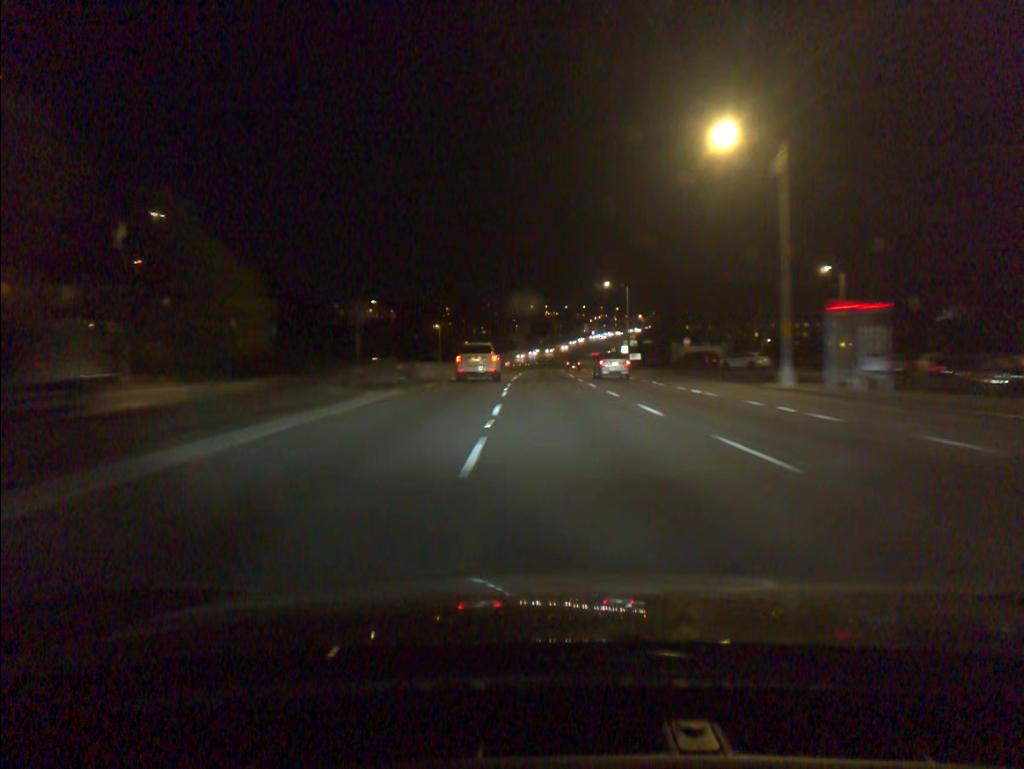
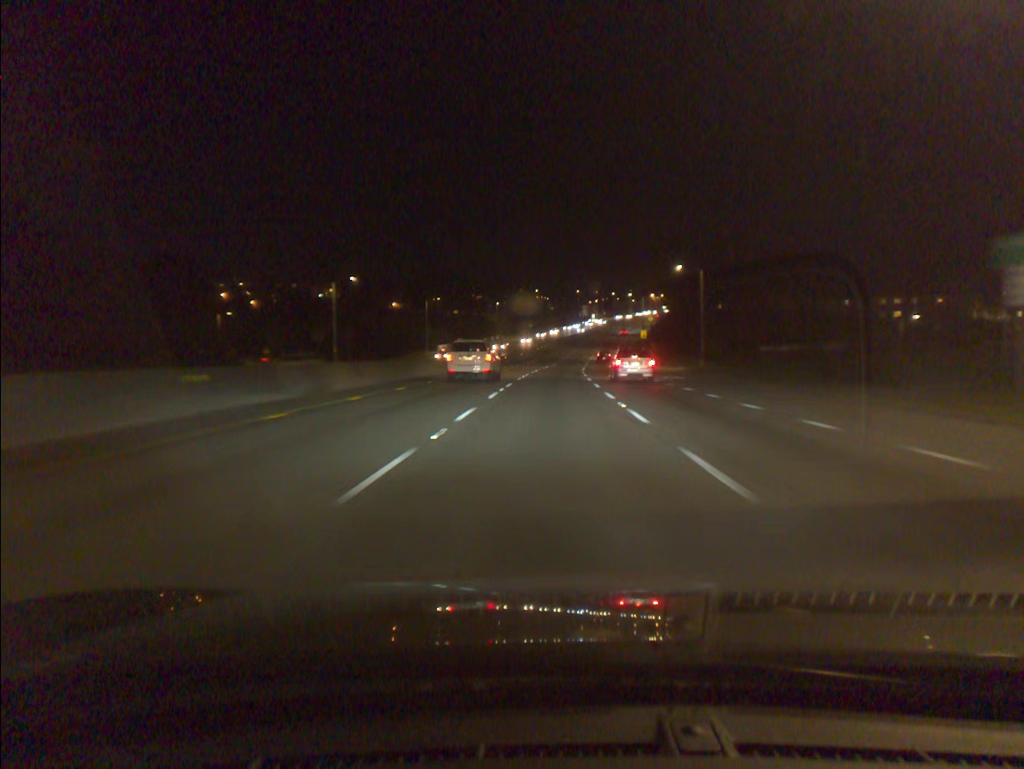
(+0.2, +75.6) m; +1°
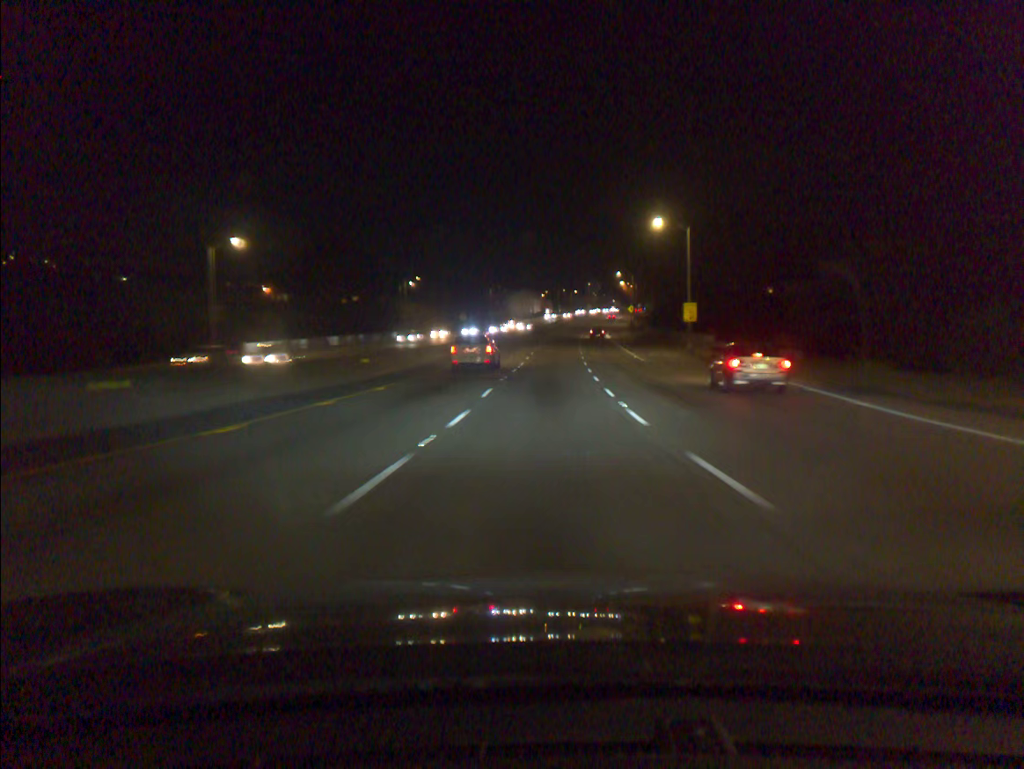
(+2.3, +74.3) m; +4°
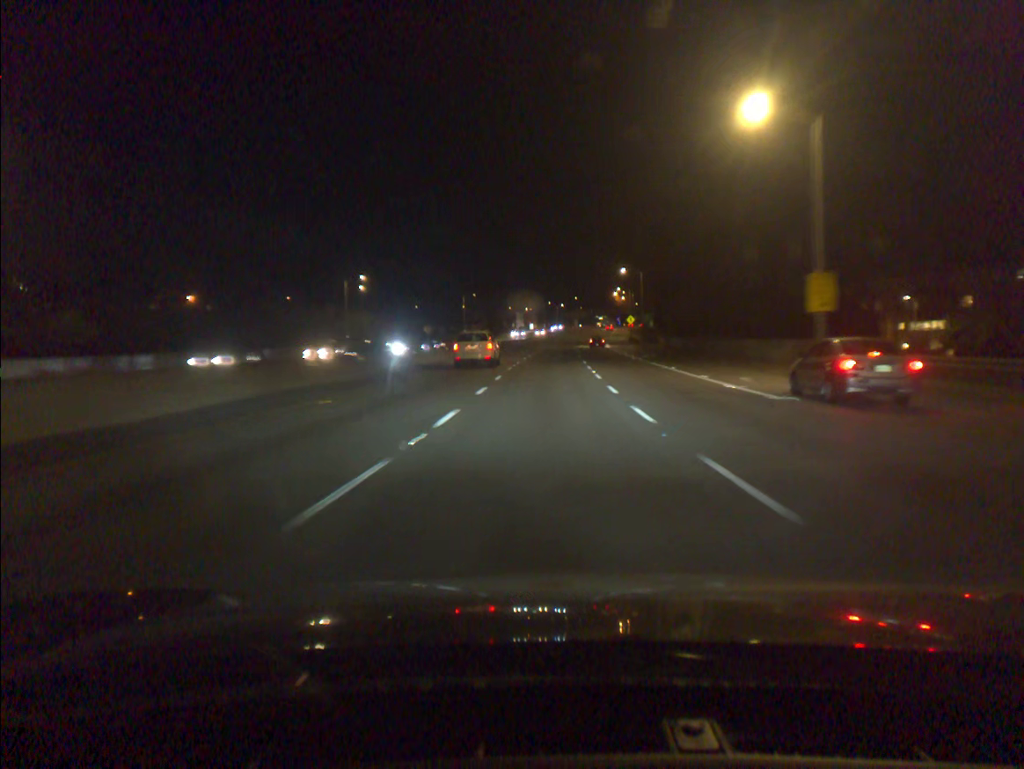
(+0.3, +30.0) m; +1°
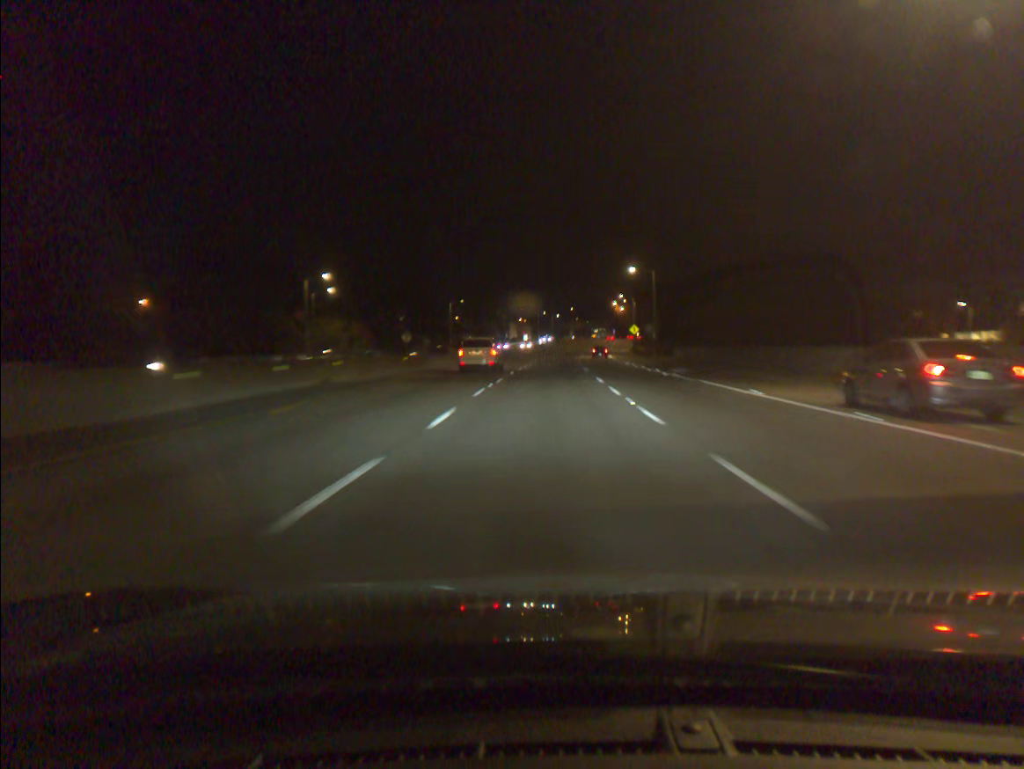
(+0.1, +15.0) m; 0°
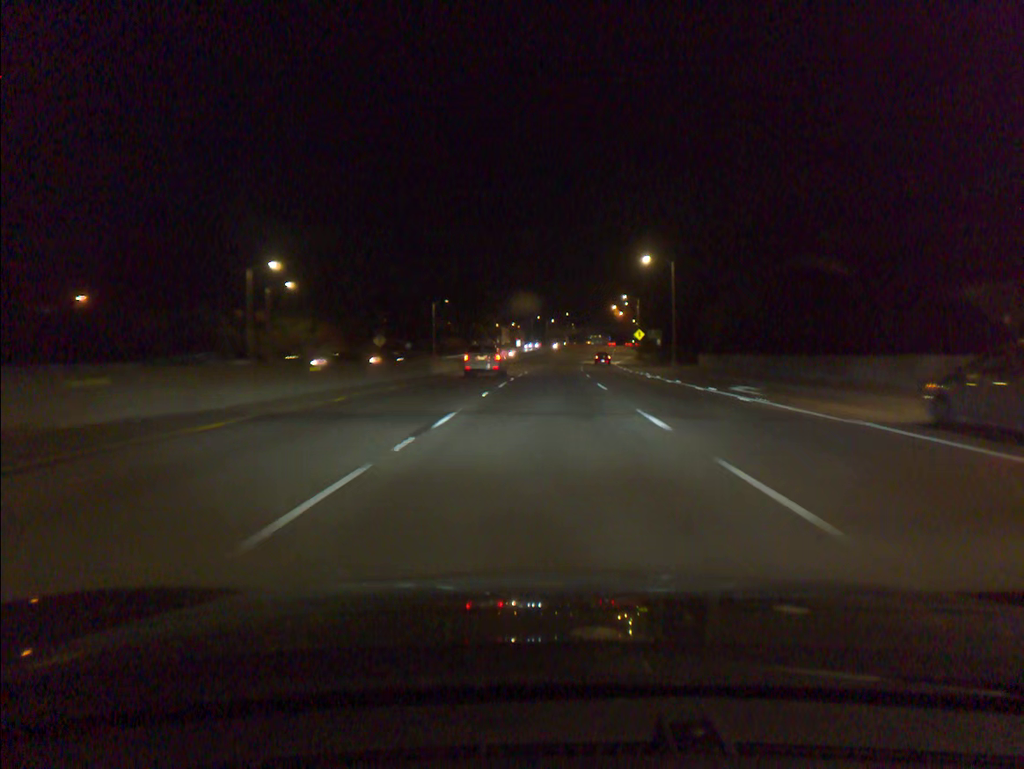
(+0.1, +15.0) m; +1°
